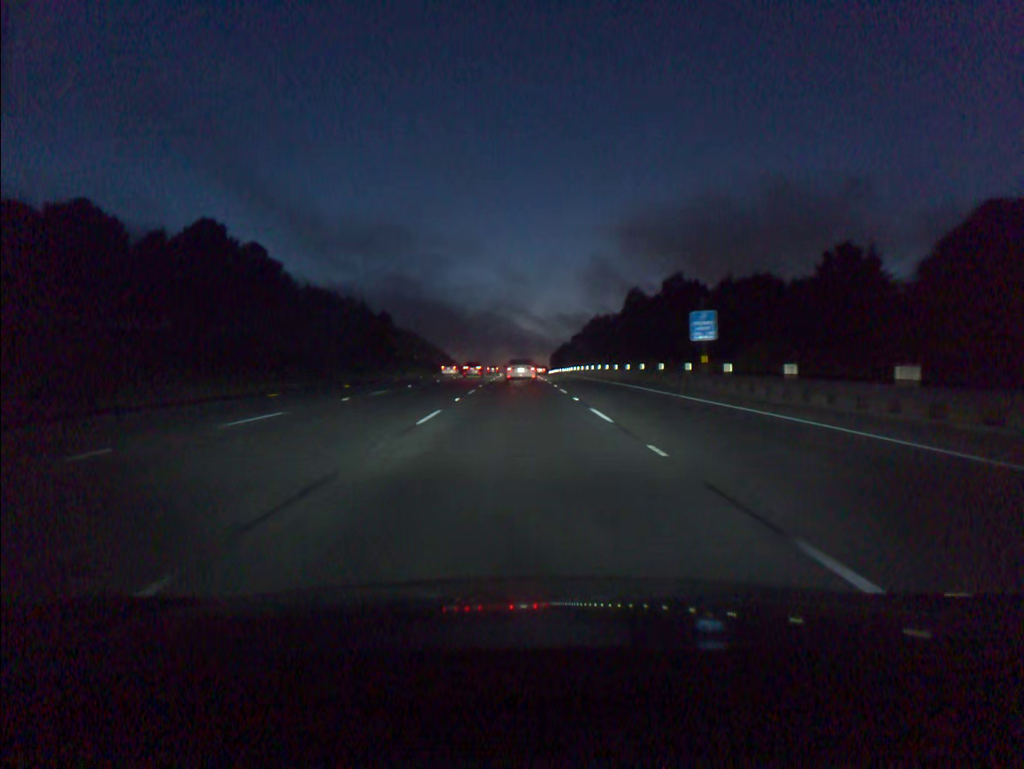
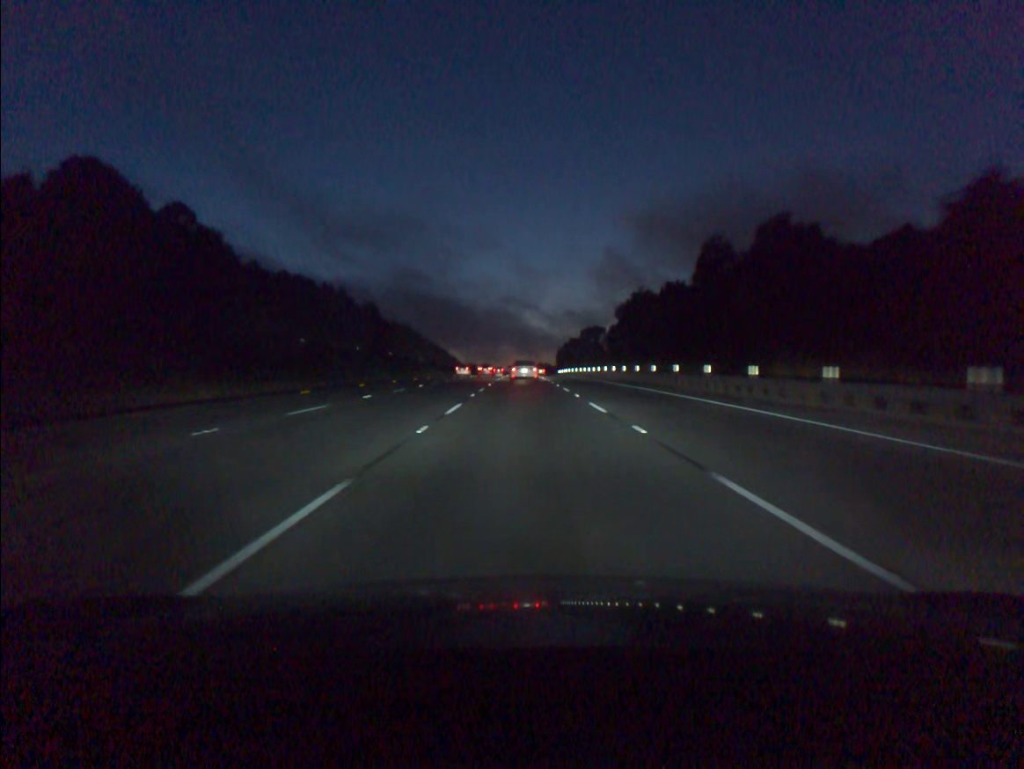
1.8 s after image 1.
(-0.2, +40.6) m; 0°
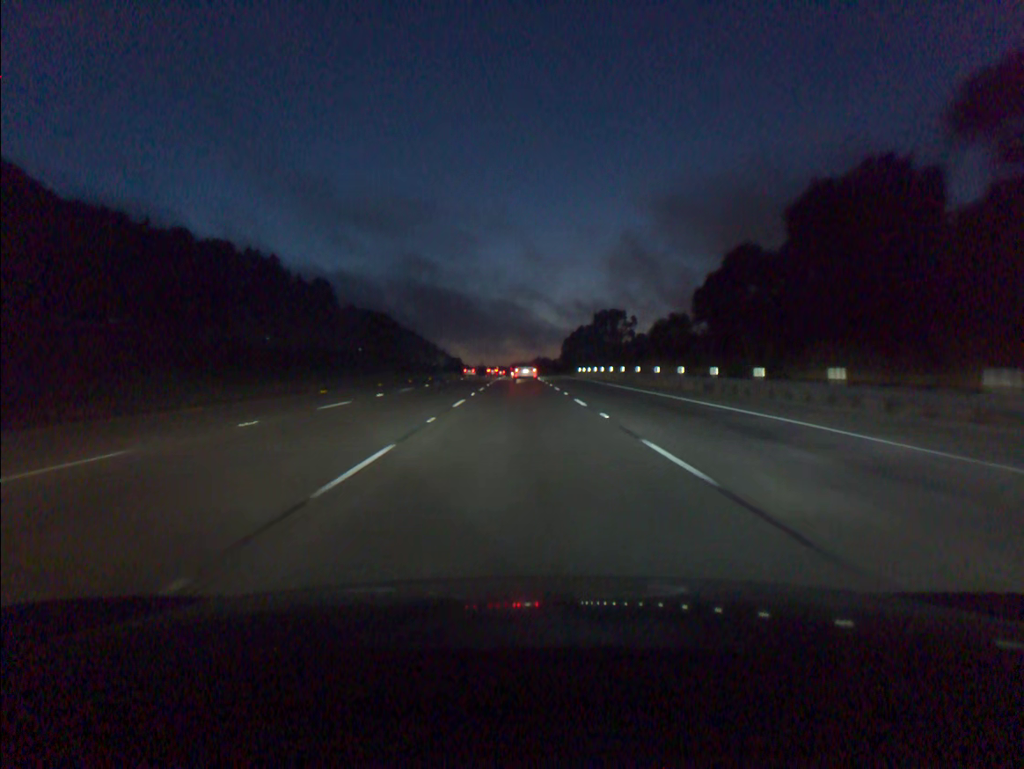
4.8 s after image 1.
(+0.3, +69.1) m; 0°
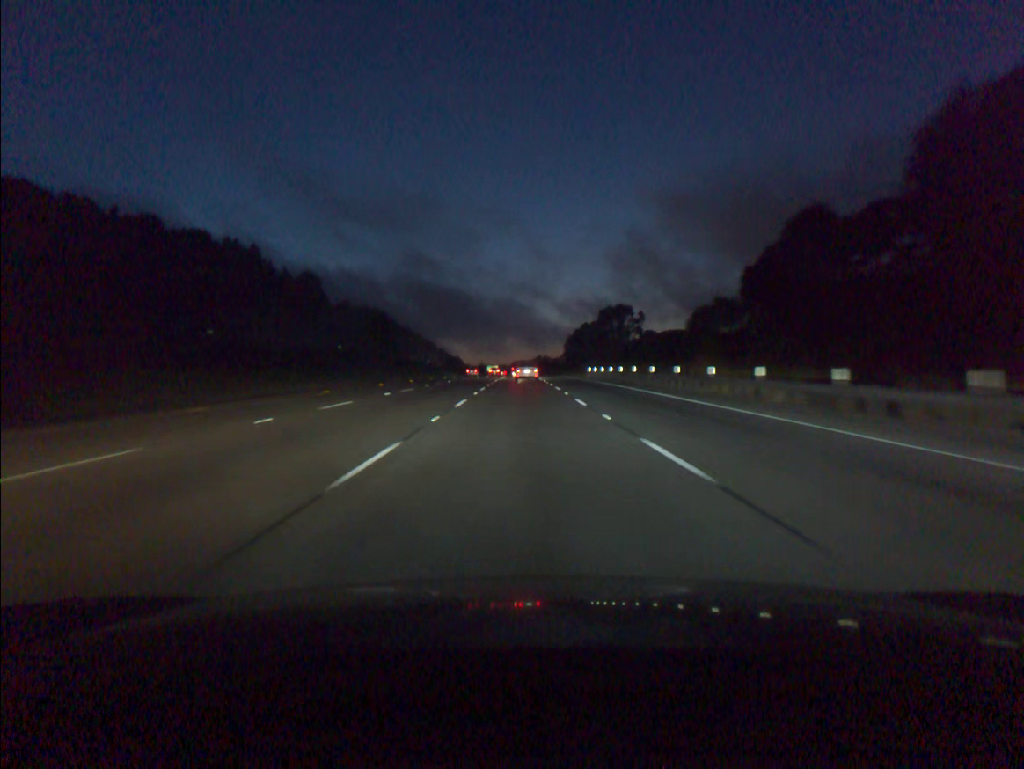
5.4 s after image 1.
(0.0, +14.4) m; 0°
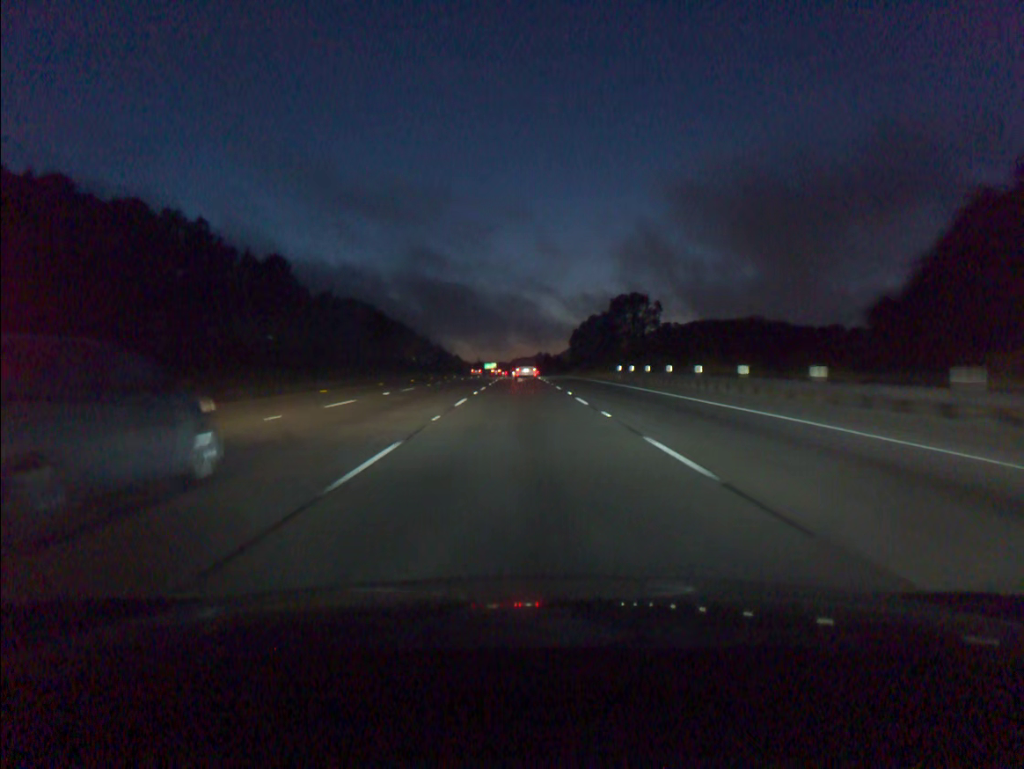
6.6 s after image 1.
(0.0, +29.2) m; 0°
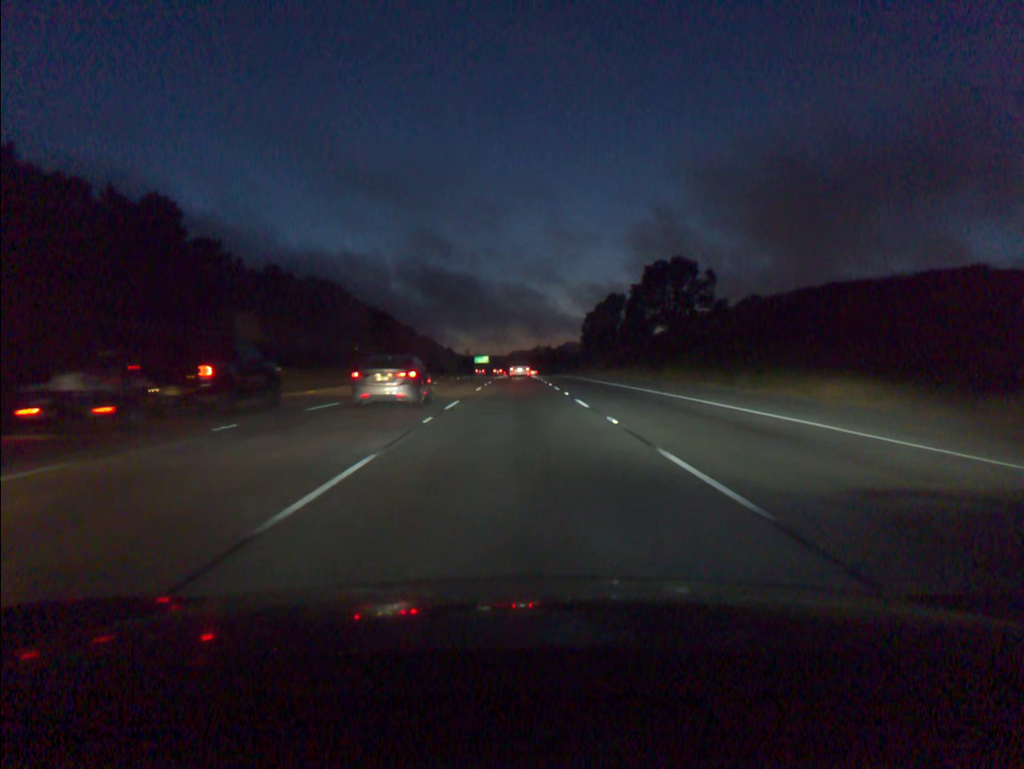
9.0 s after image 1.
(+0.1, +60.1) m; 0°
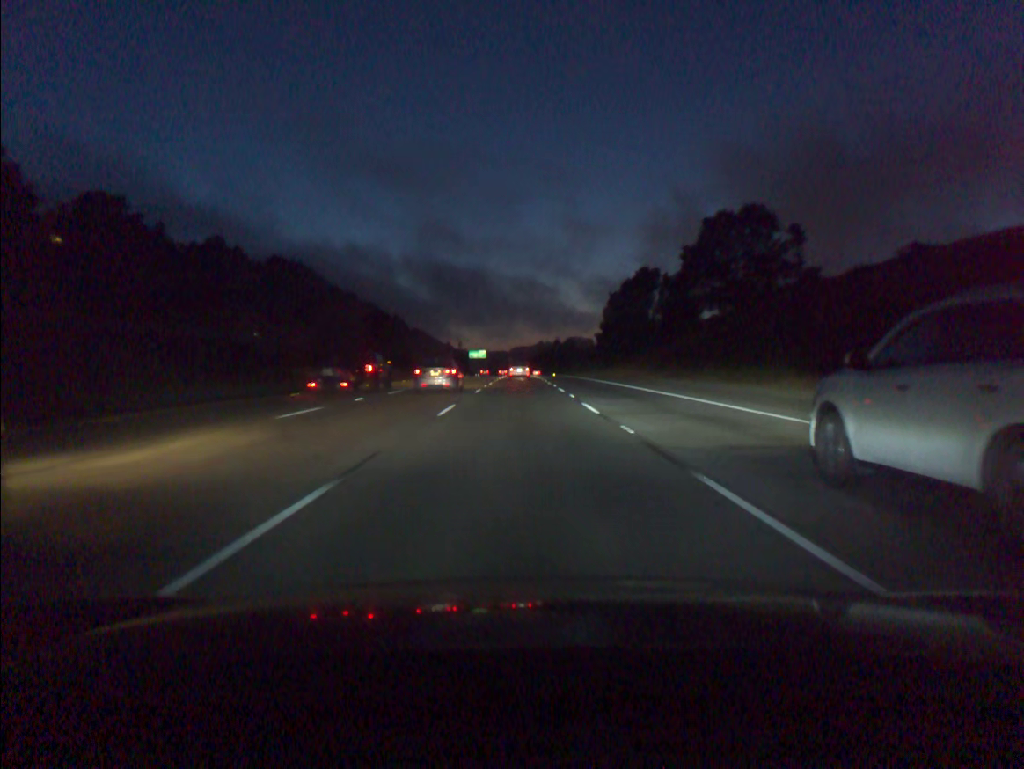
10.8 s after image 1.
(0.0, +46.2) m; 0°
